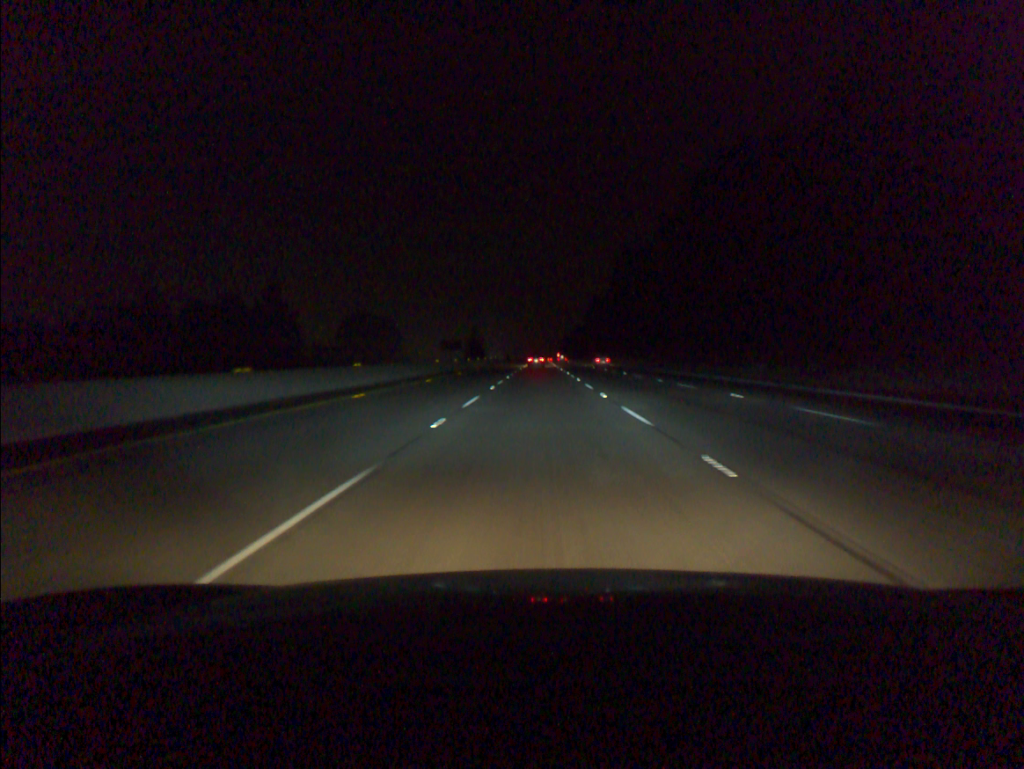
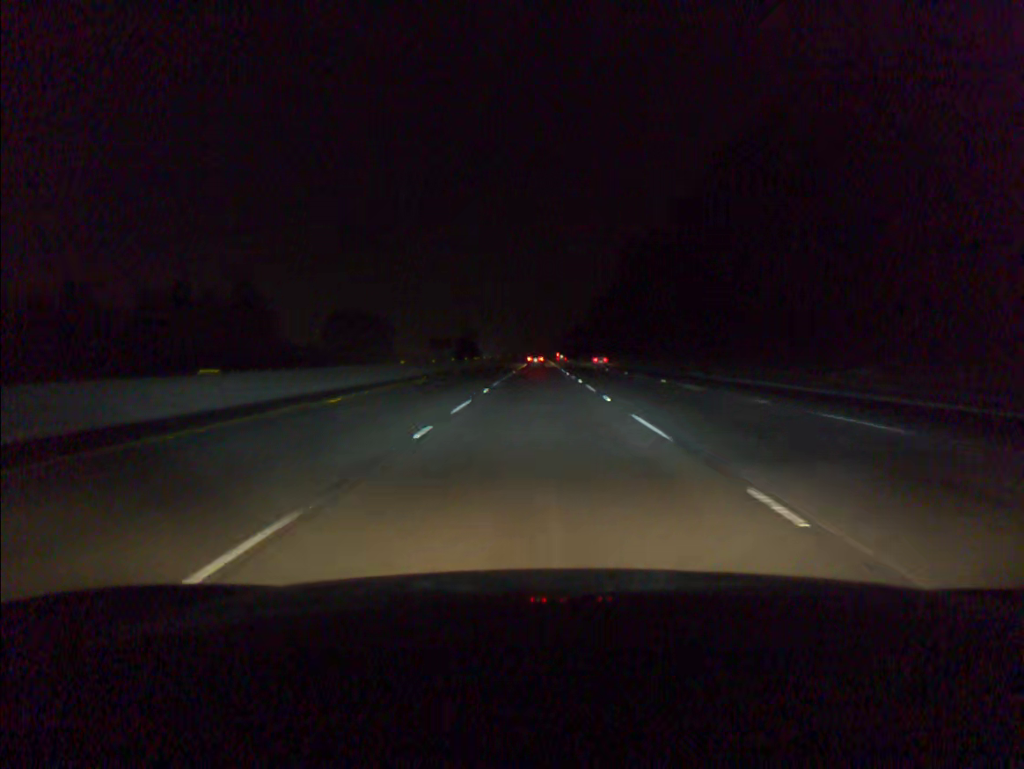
(0.0, +16.8) m; 0°
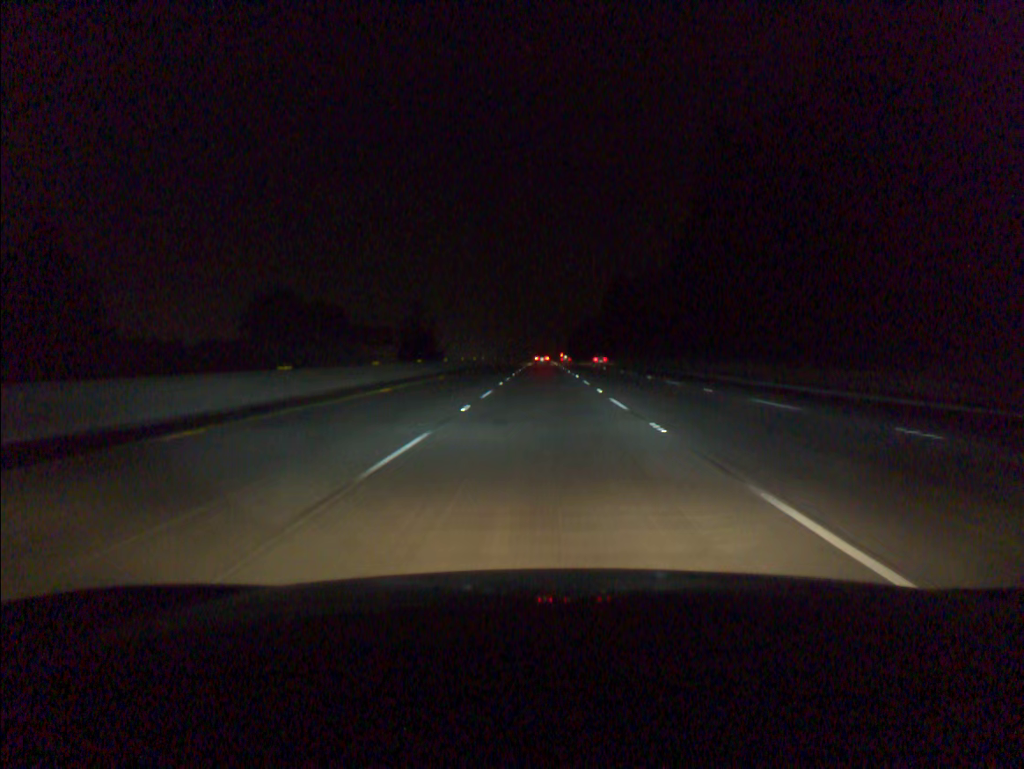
(-0.1, +67.2) m; 0°
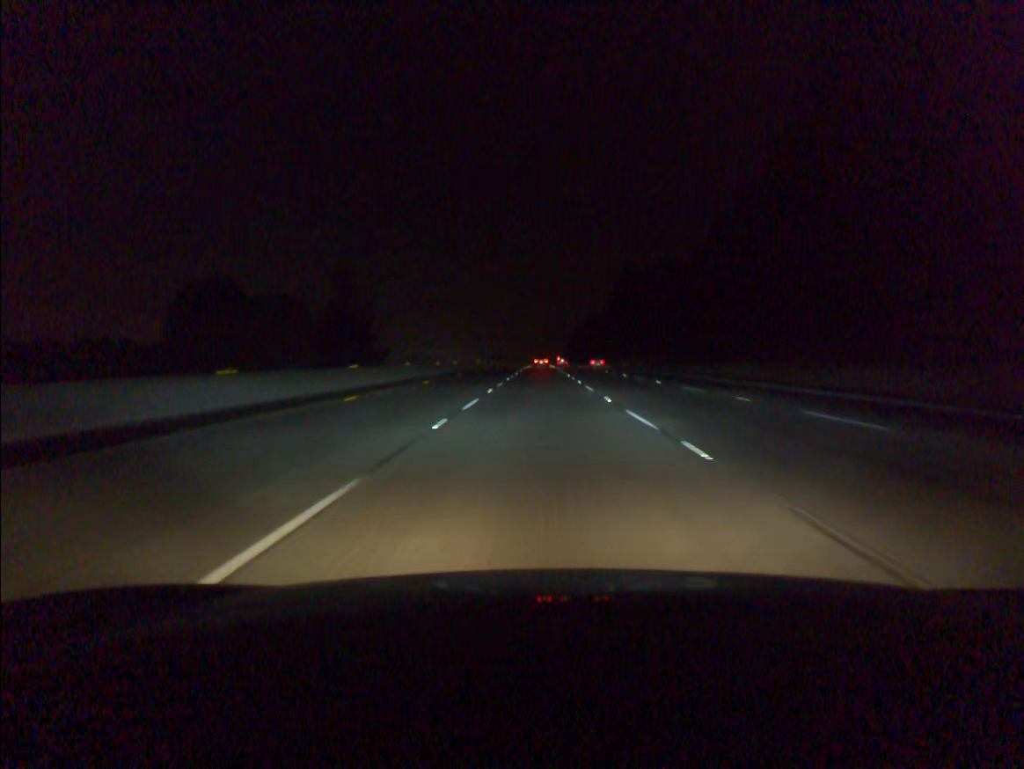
(+0.1, +33.6) m; 0°
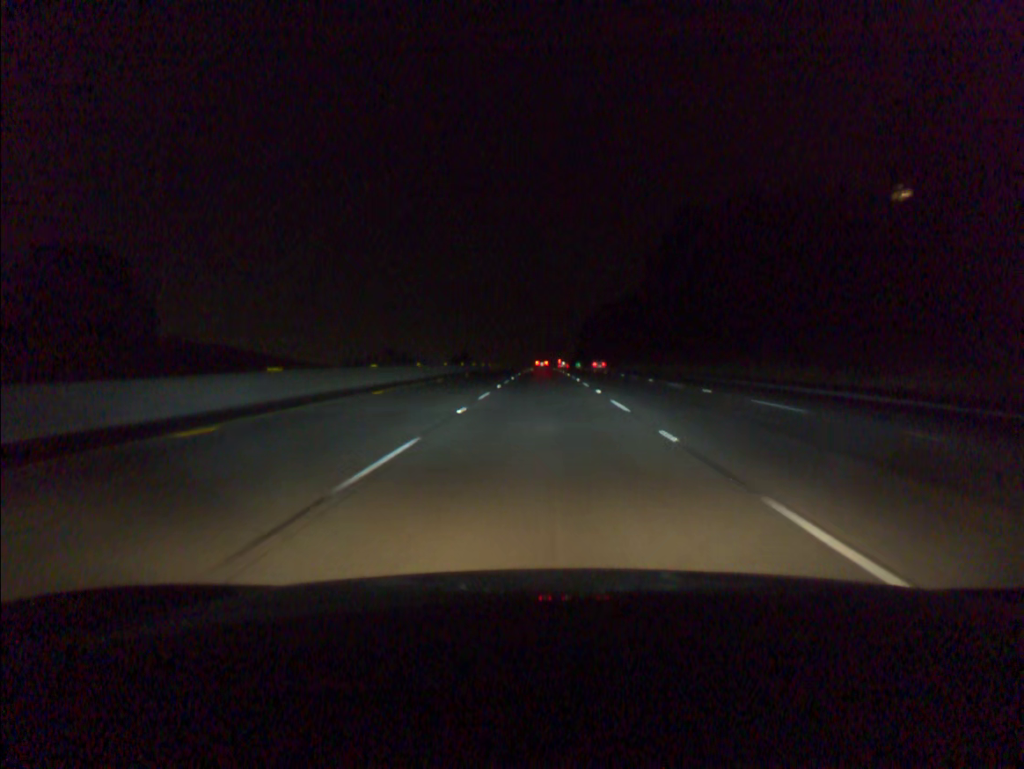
(-0.1, +83.8) m; 0°
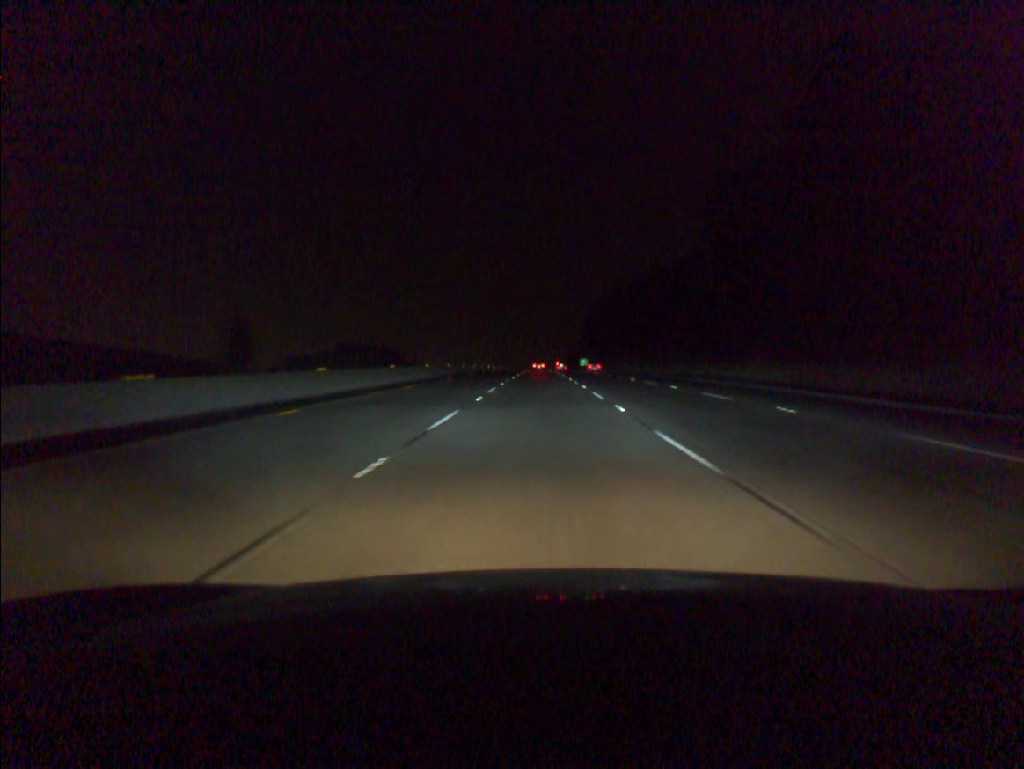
(+0.1, +67.1) m; 0°
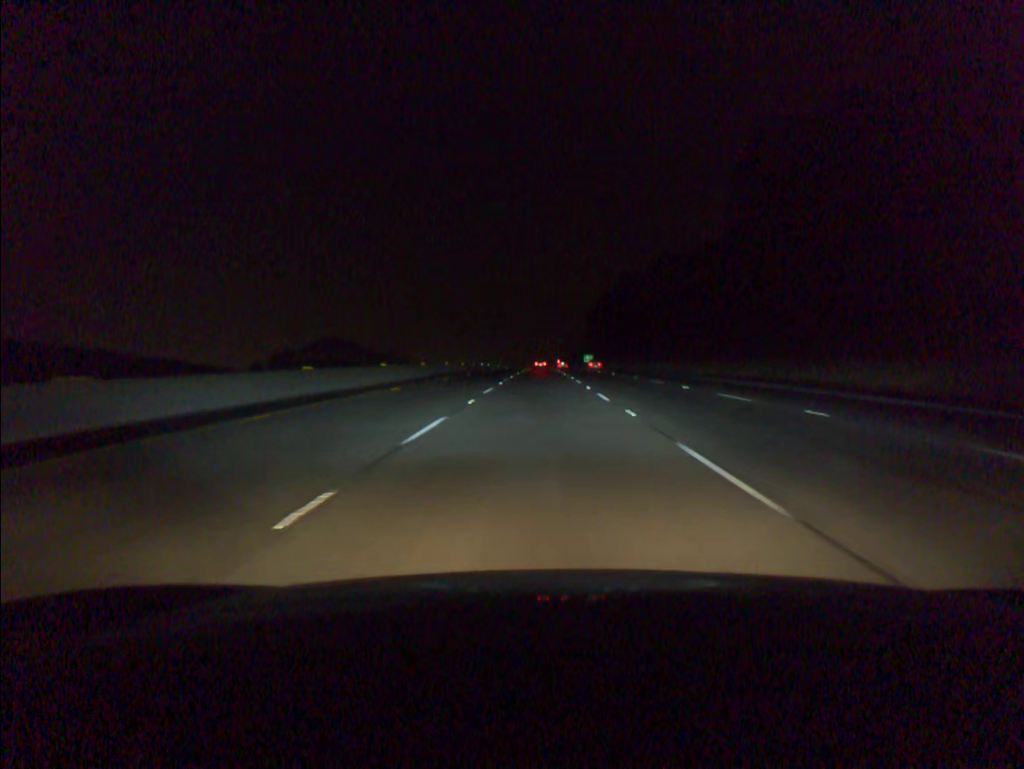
(0.0, +16.8) m; 0°
